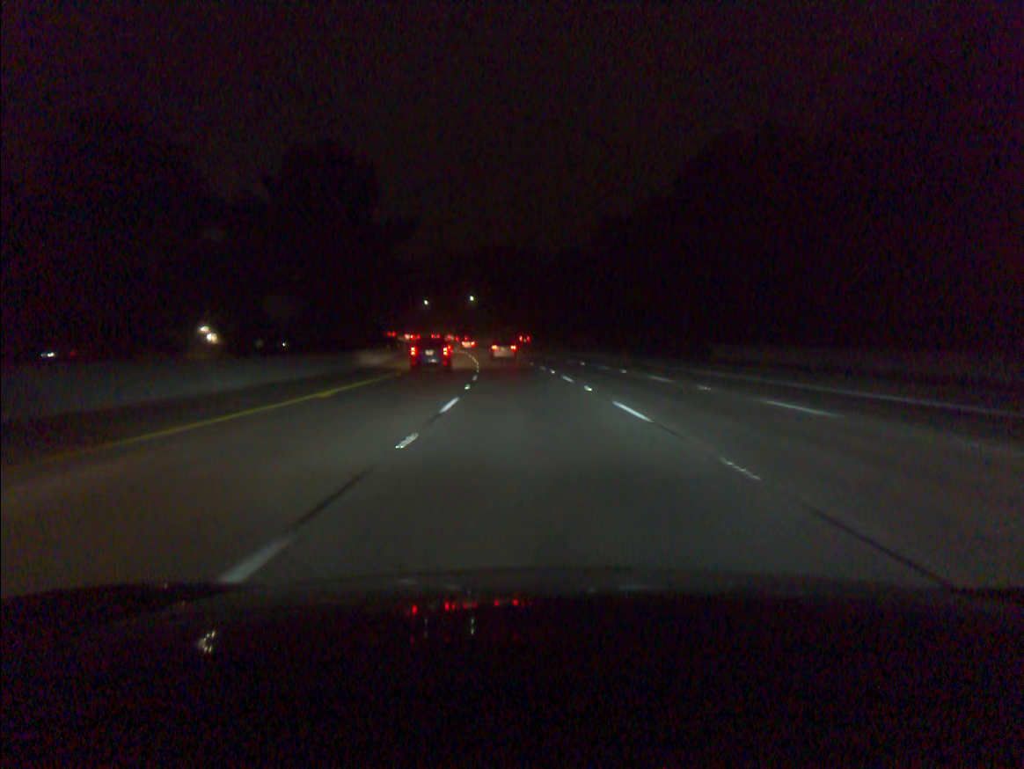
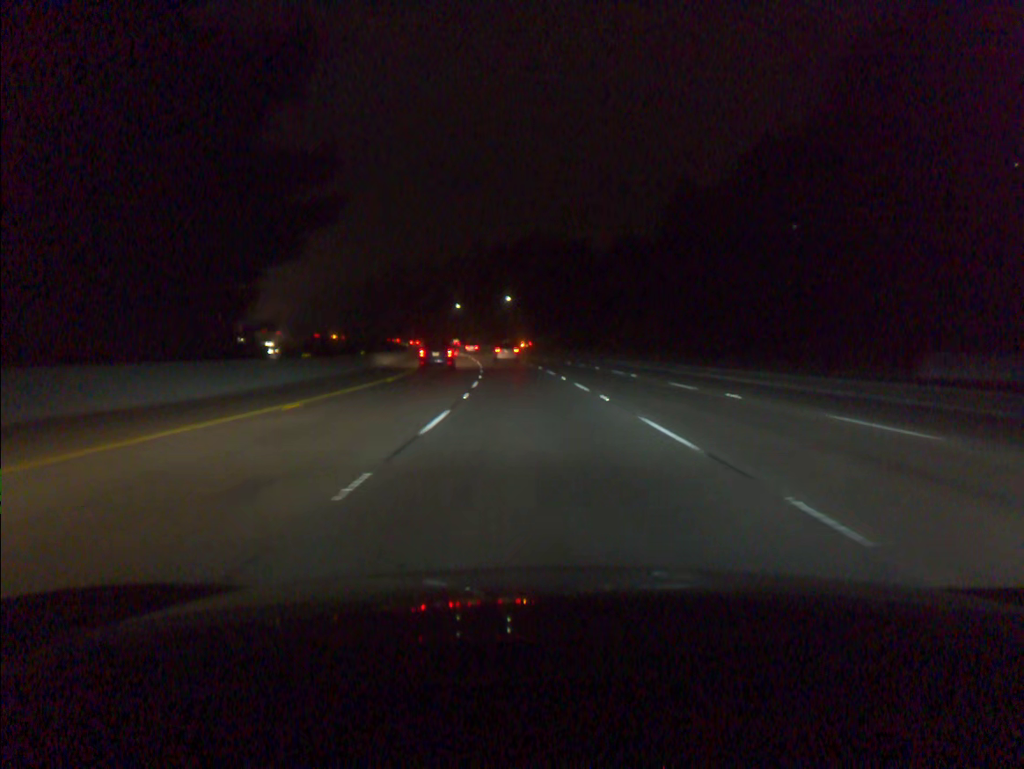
(-0.9, +32.6) m; -3°
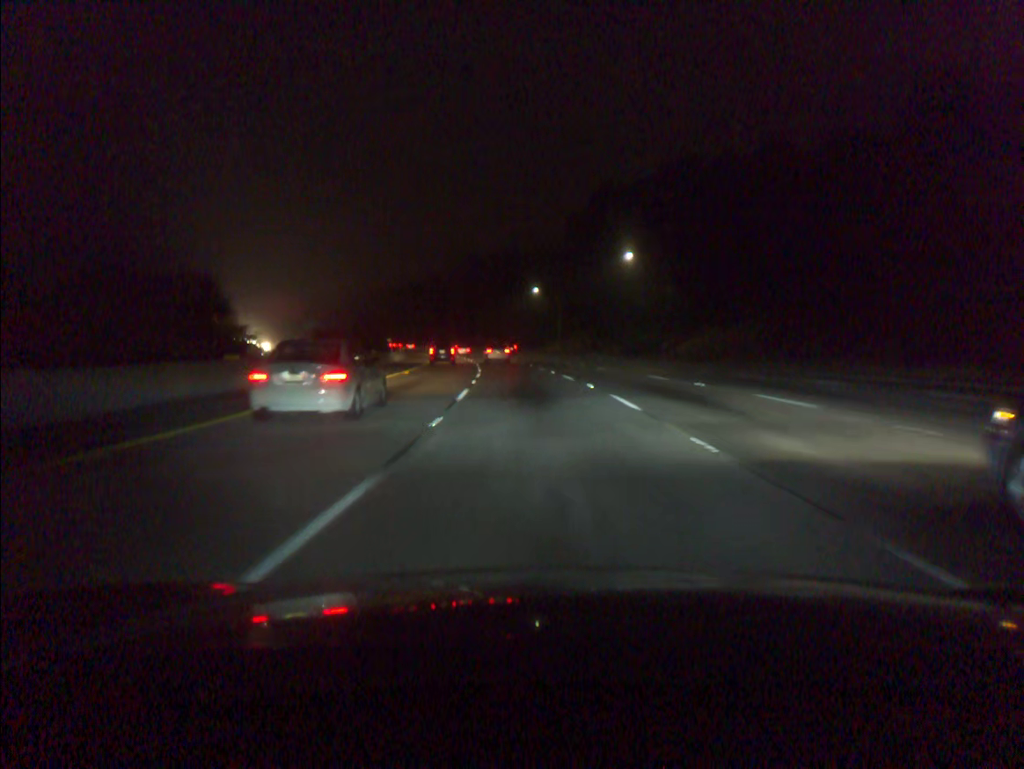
(-5.2, +81.8) m; -7°
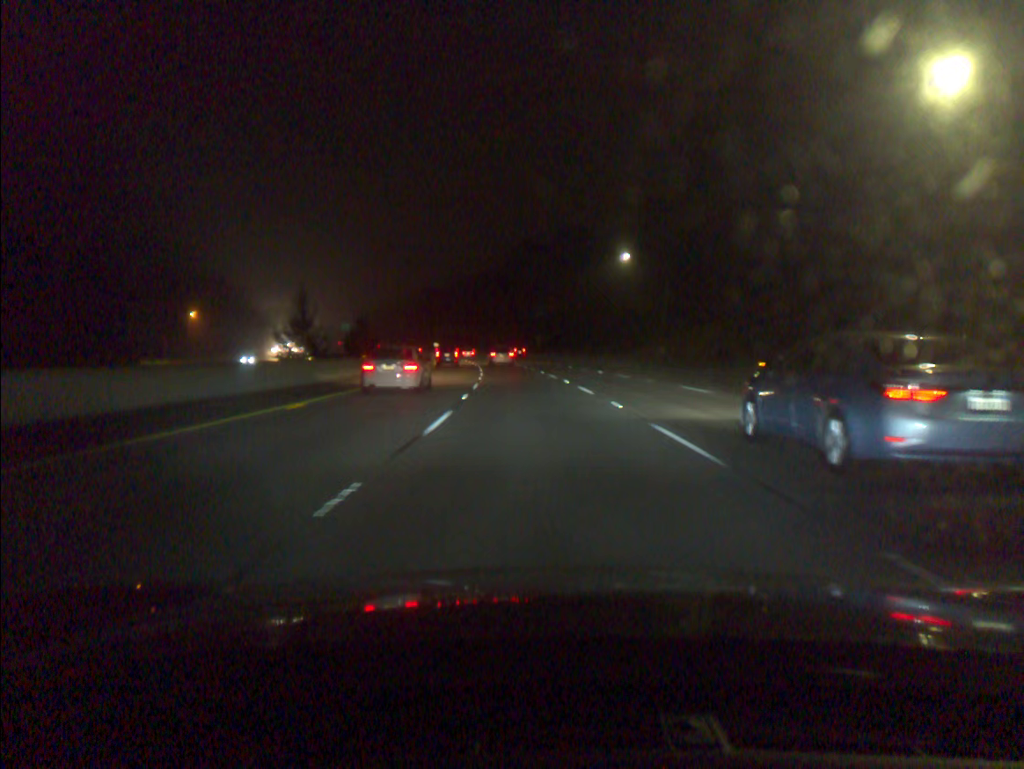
(-2.0, +49.6) m; -5°
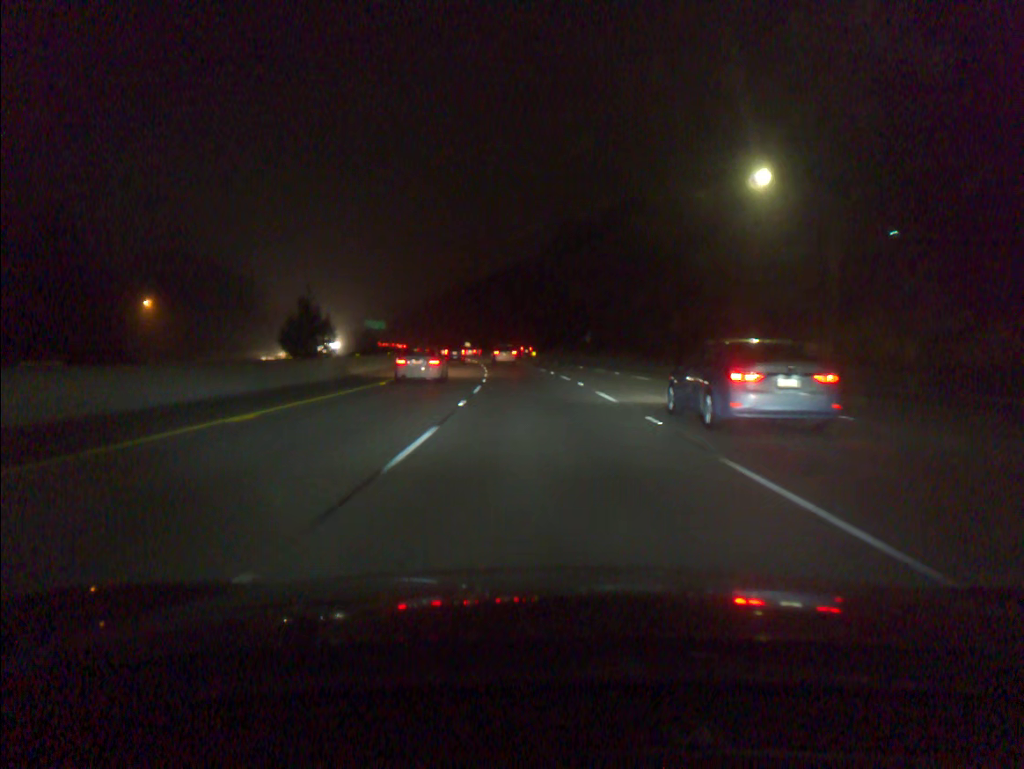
(-0.9, +33.3) m; -3°
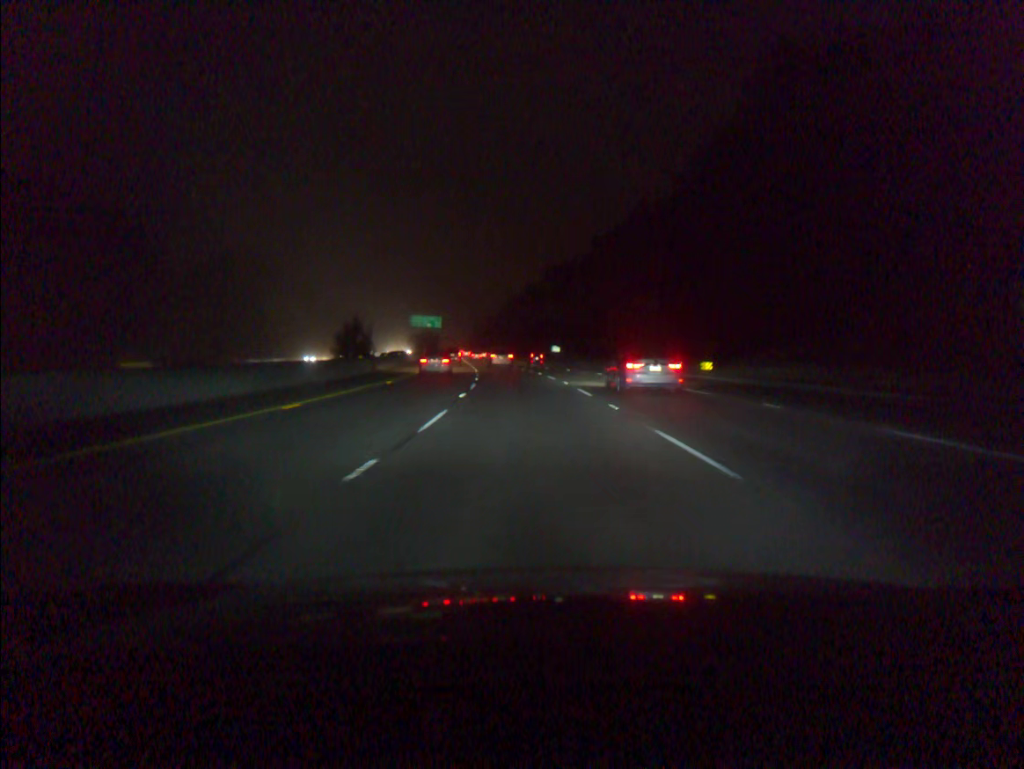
(-5.0, +83.6) m; -7°
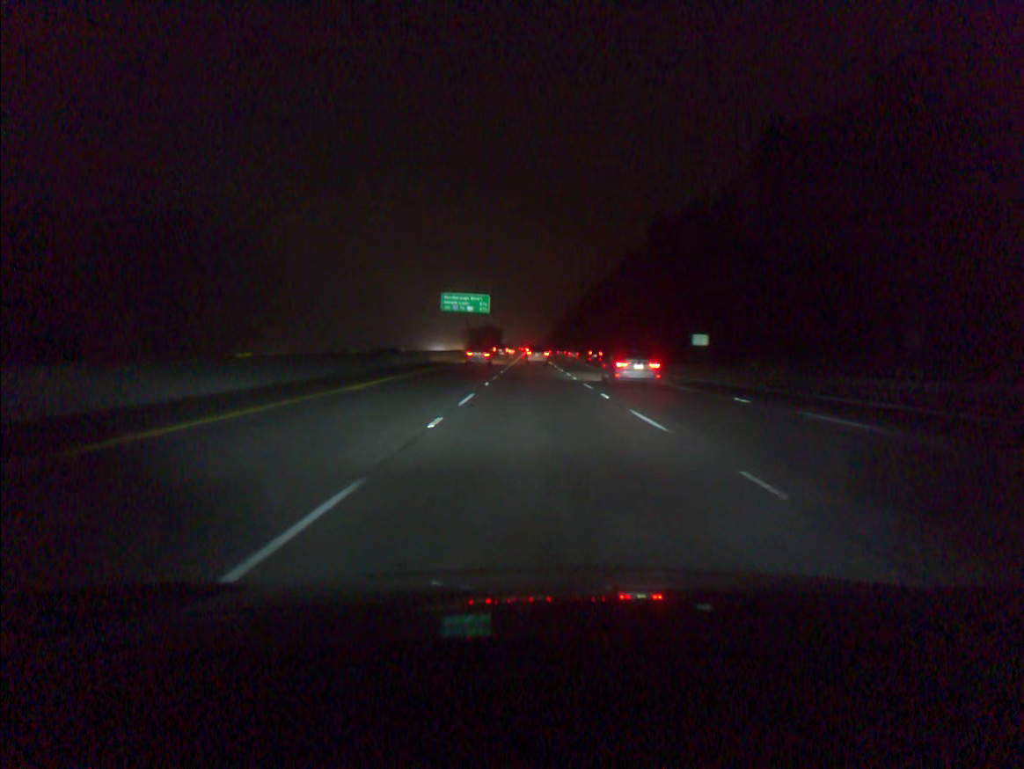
(-3.8, +67.9) m; -6°
